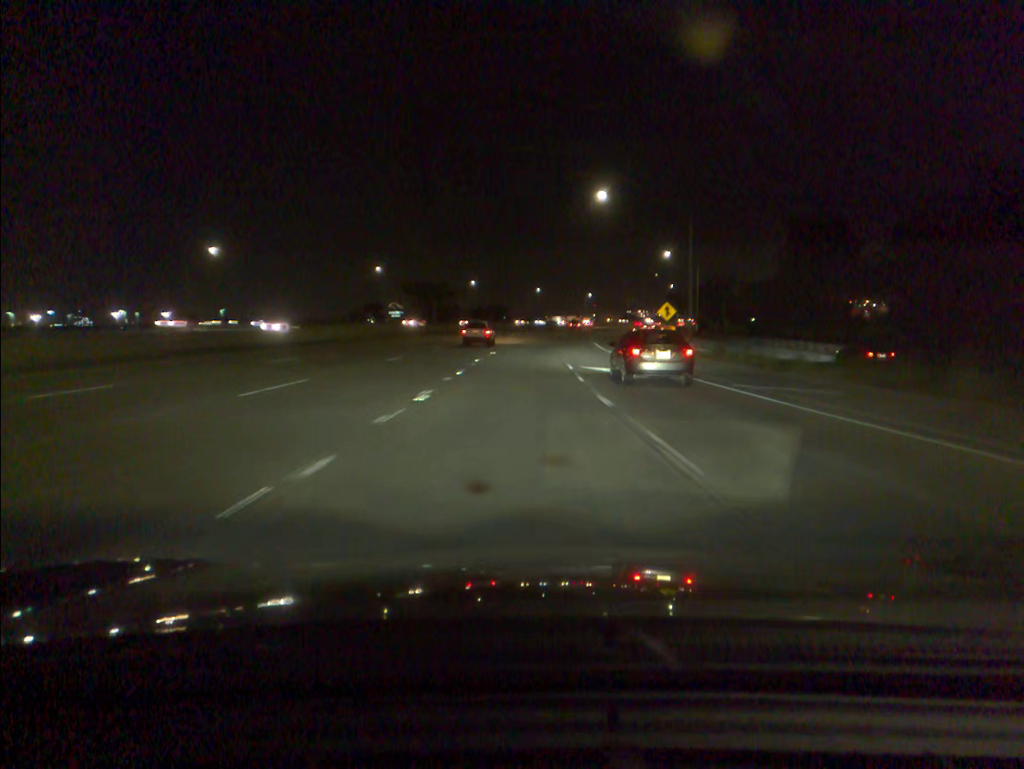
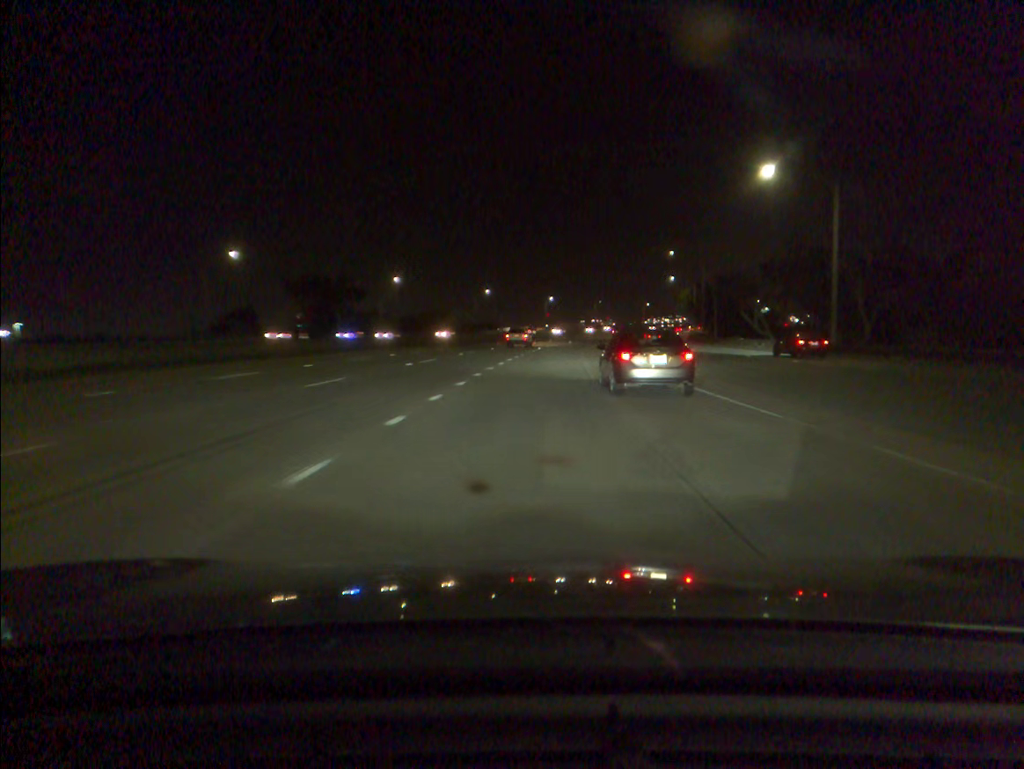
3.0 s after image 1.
(+1.4, +63.4) m; +3°
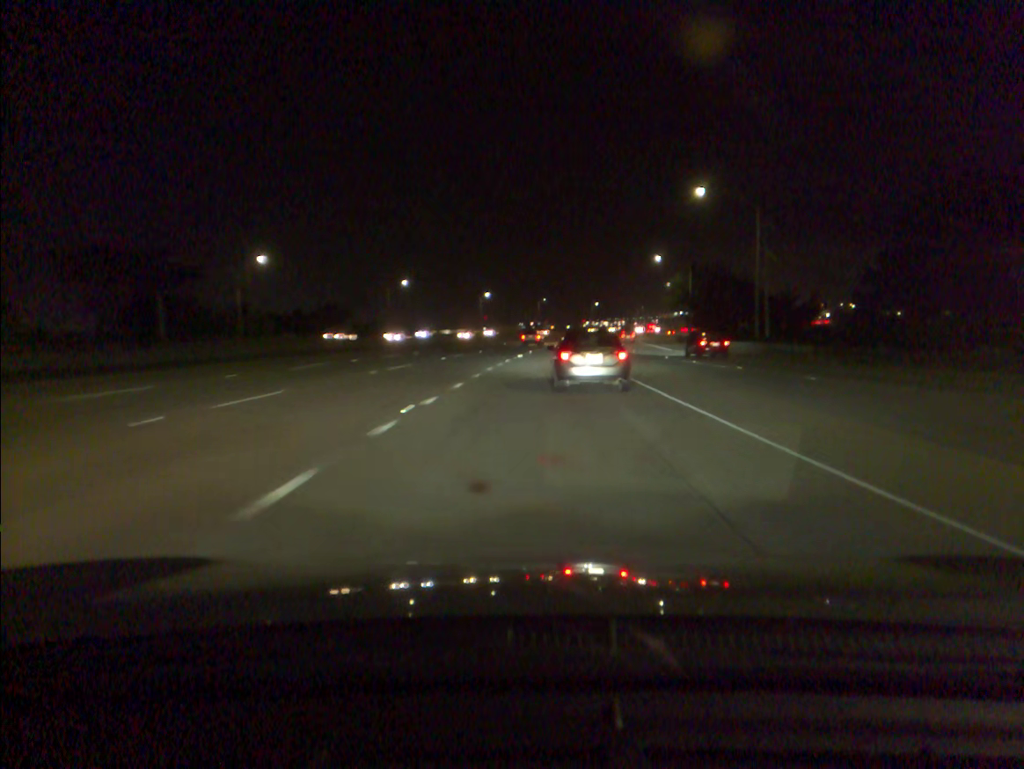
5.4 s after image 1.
(+2.1, +50.1) m; +5°
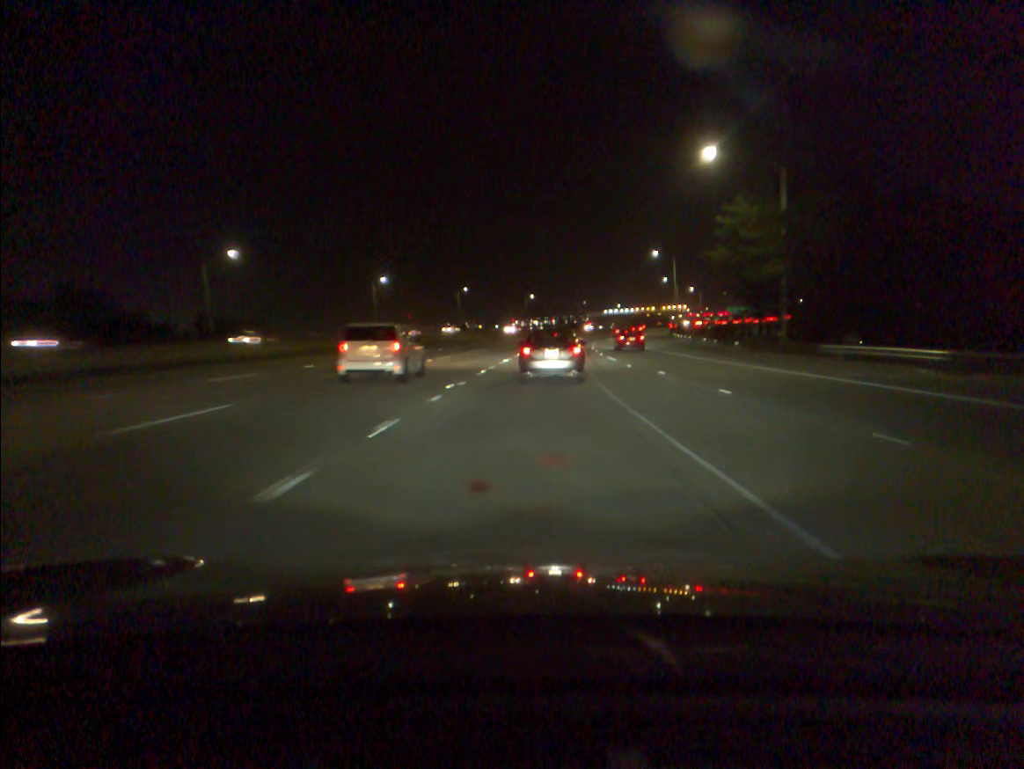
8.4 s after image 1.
(+3.2, +63.6) m; +5°
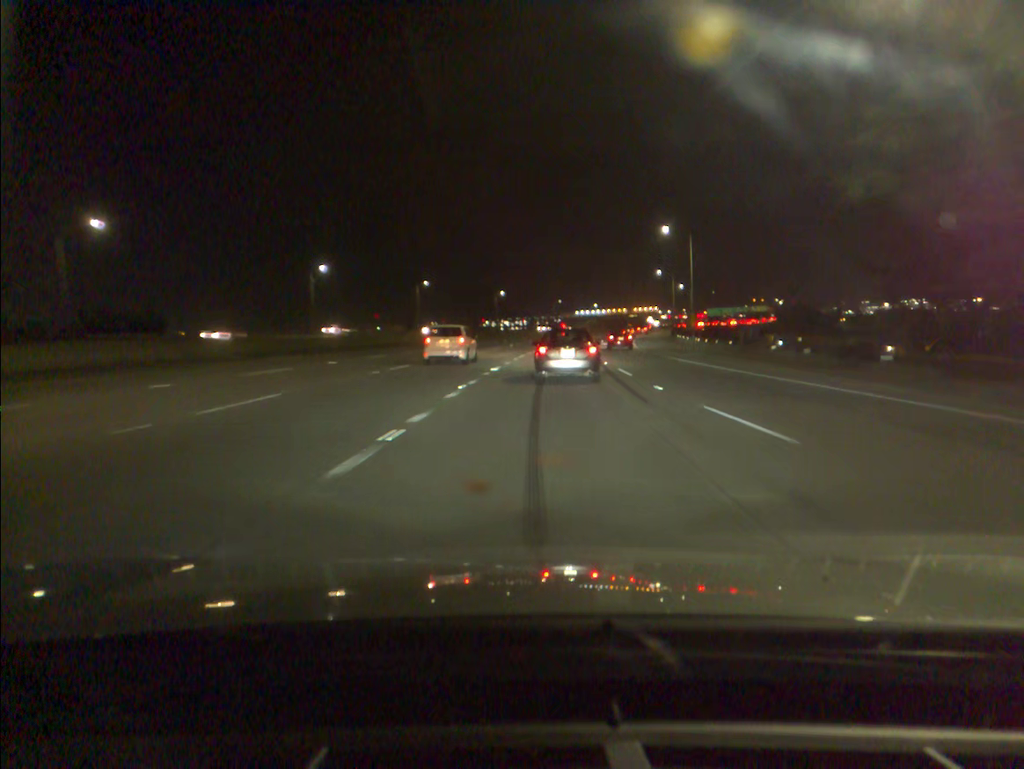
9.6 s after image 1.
(+0.4, +26.3) m; +2°
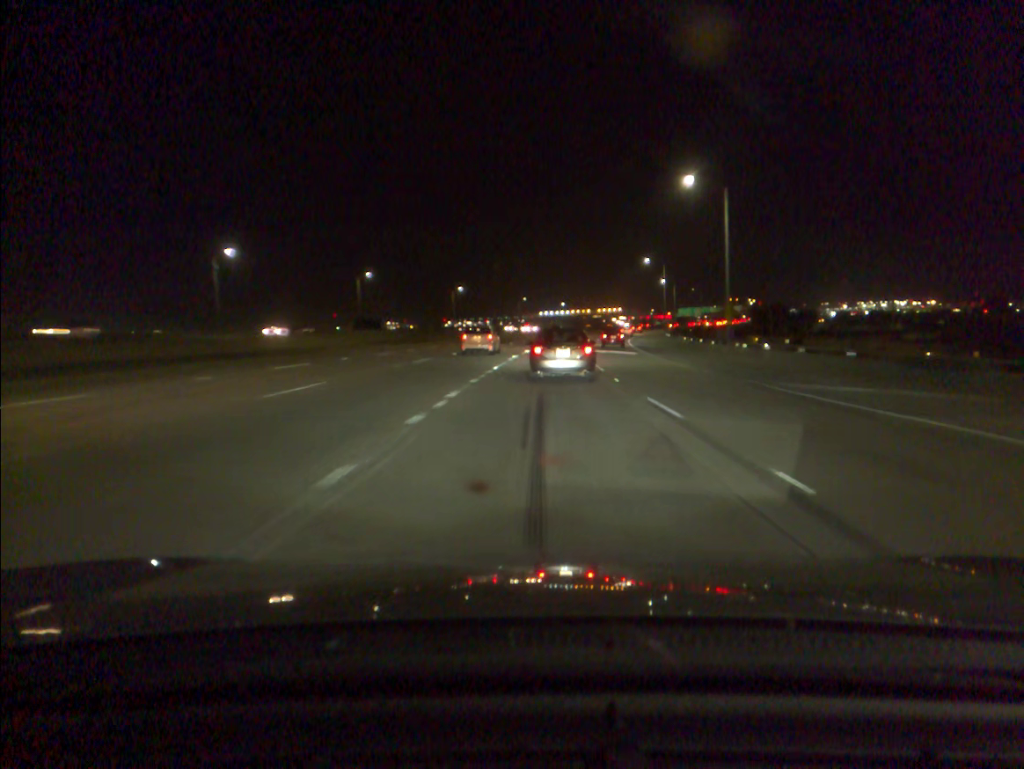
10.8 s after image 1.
(+0.6, +26.3) m; +3°
